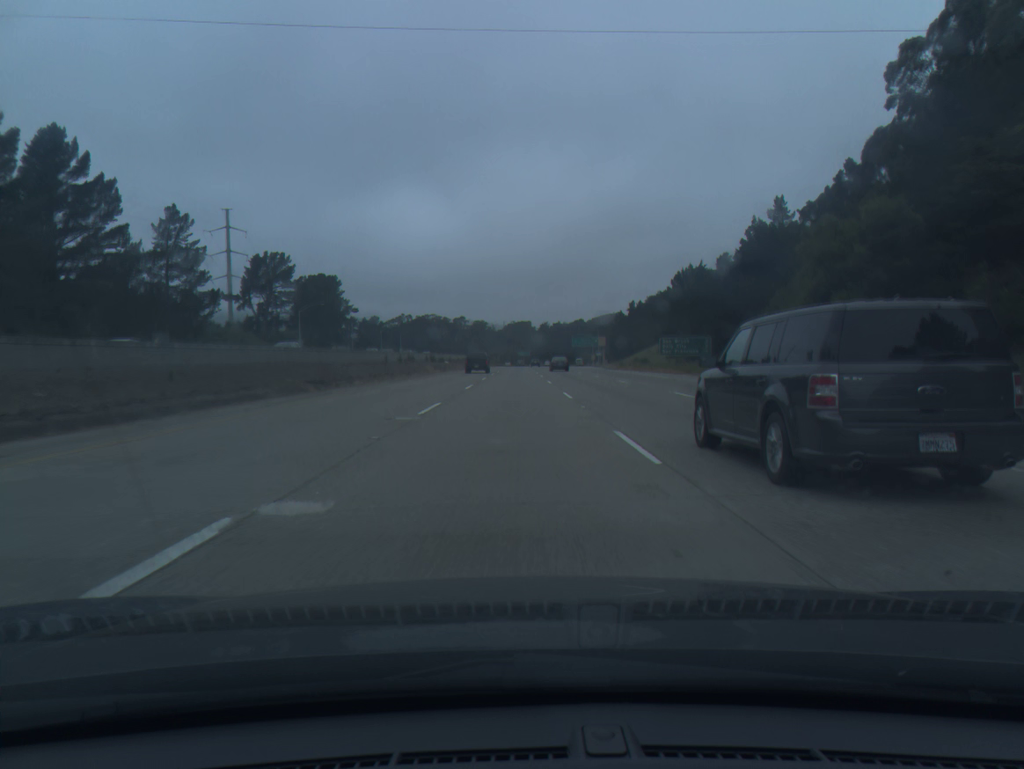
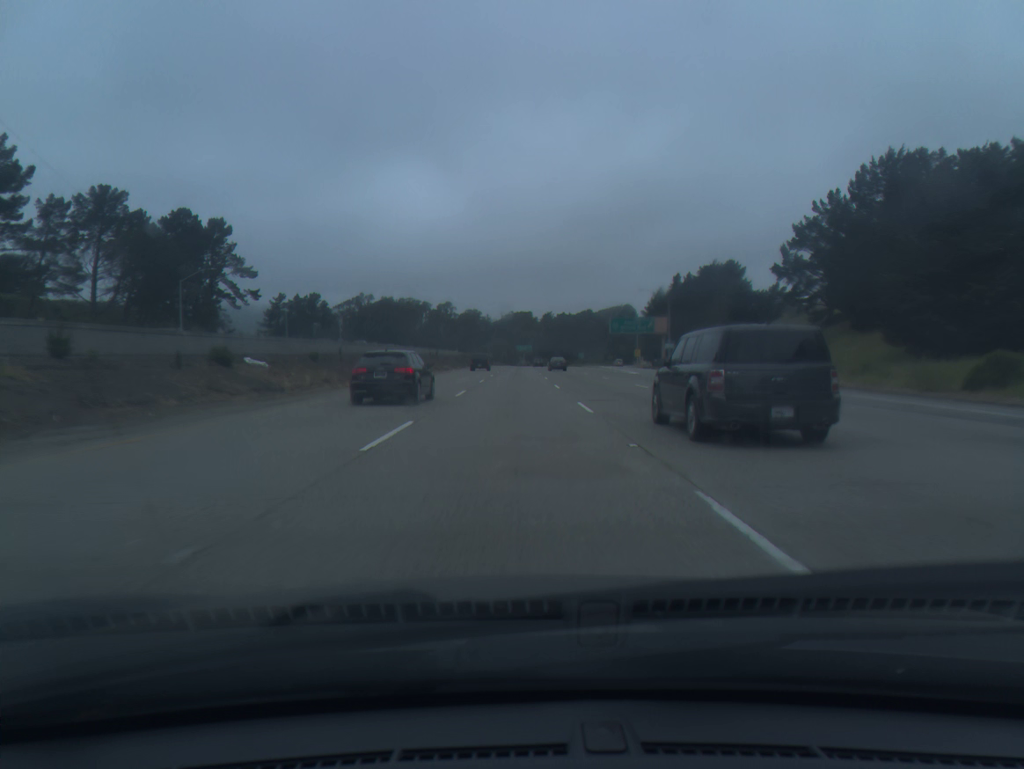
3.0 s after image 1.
(-0.1, +93.8) m; 0°
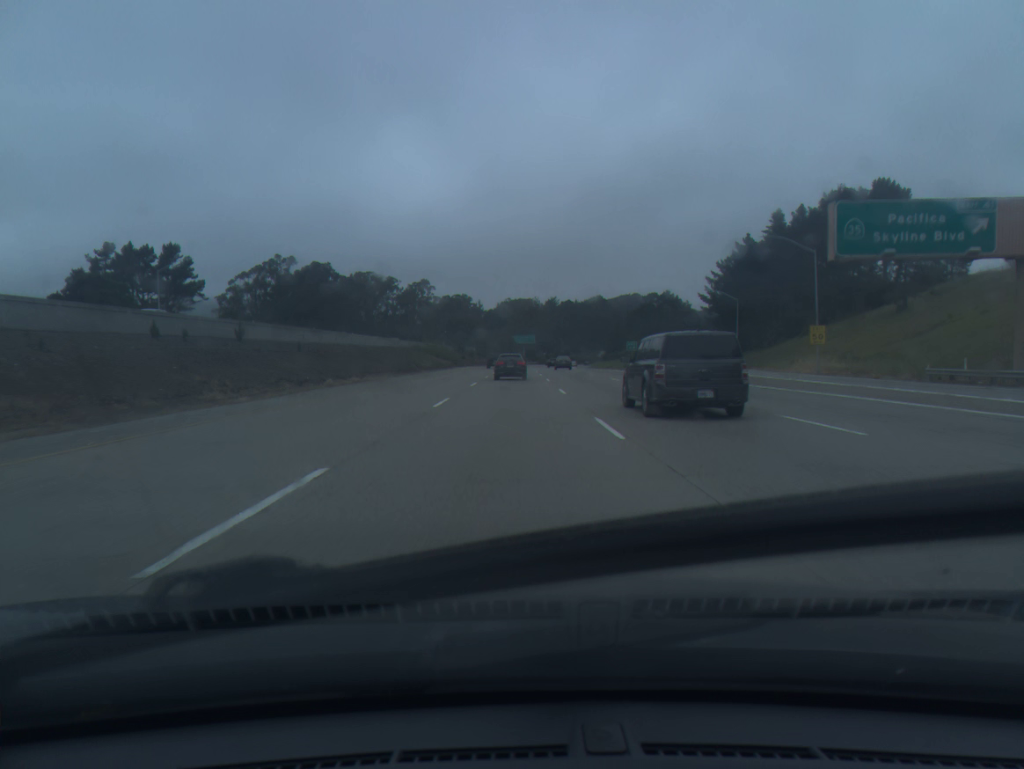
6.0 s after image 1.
(+0.2, +93.6) m; 0°
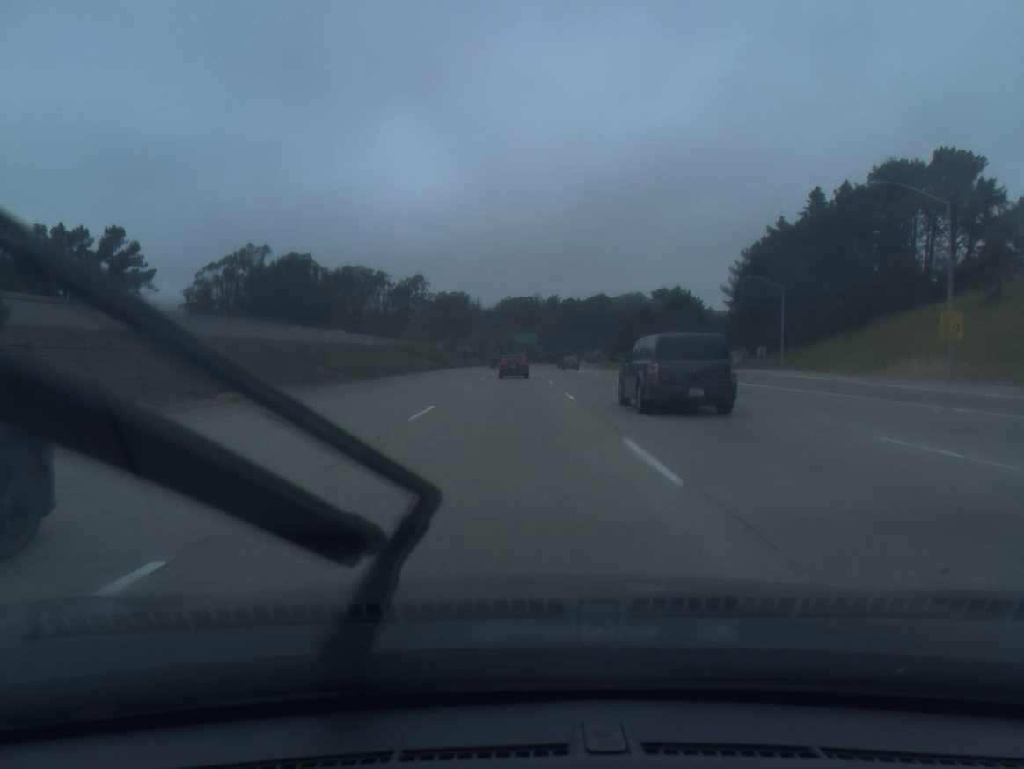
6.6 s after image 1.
(0.0, +18.7) m; 0°
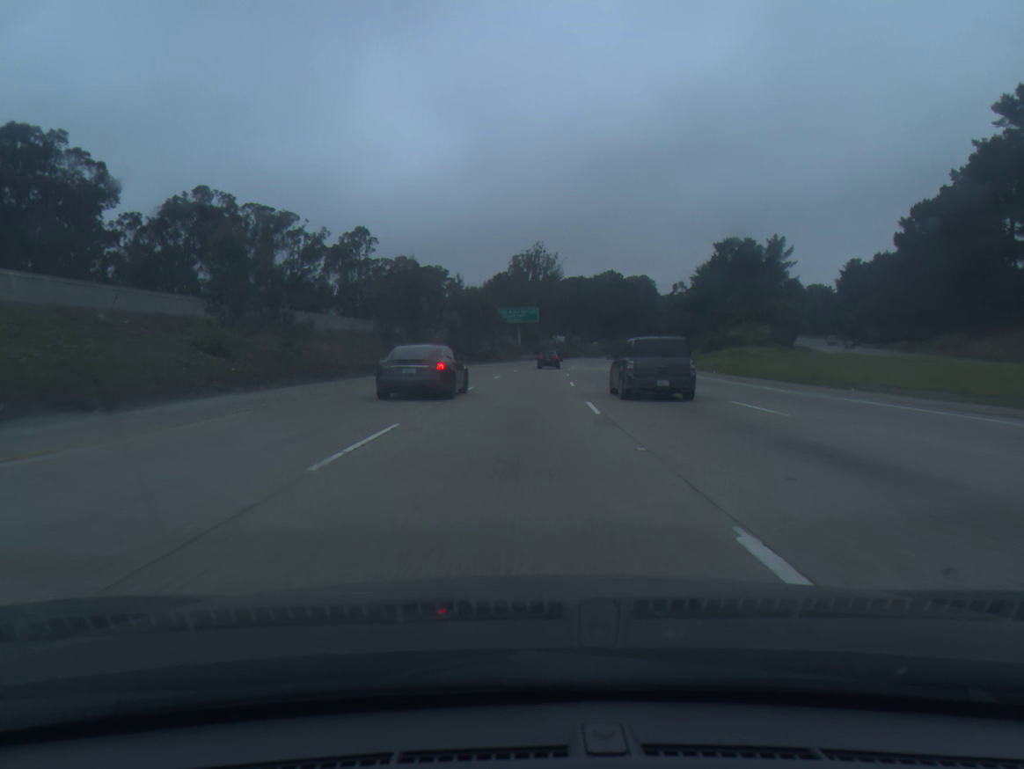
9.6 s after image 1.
(+0.2, +93.7) m; +1°
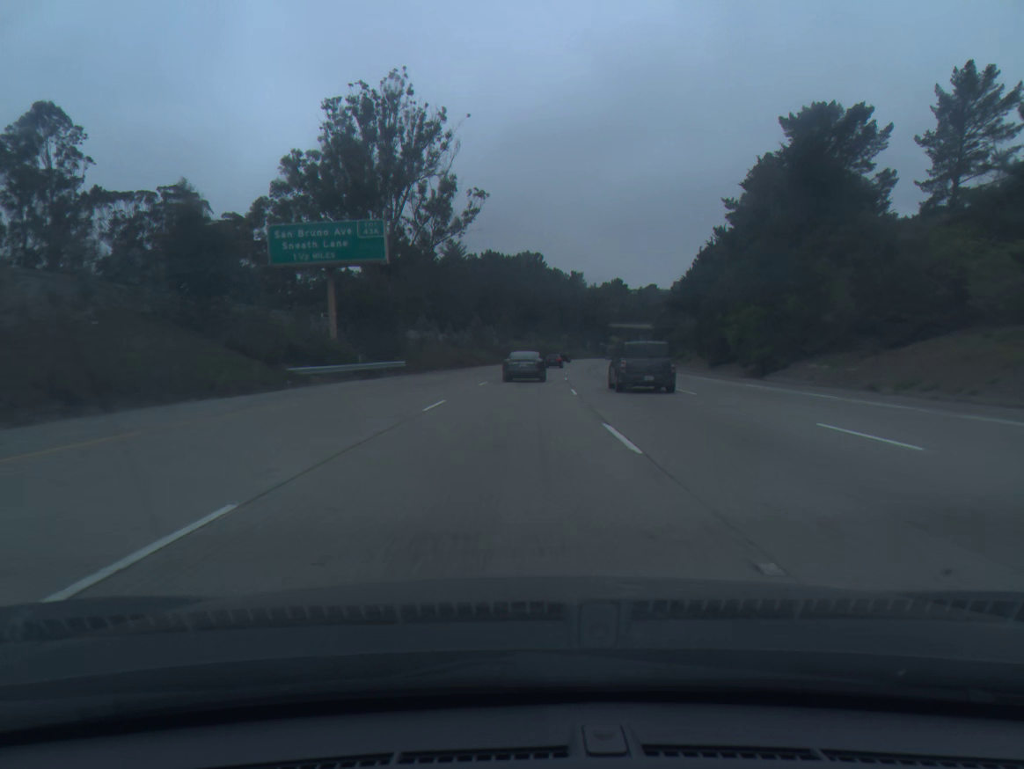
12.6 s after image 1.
(+5.2, +93.8) m; +7°
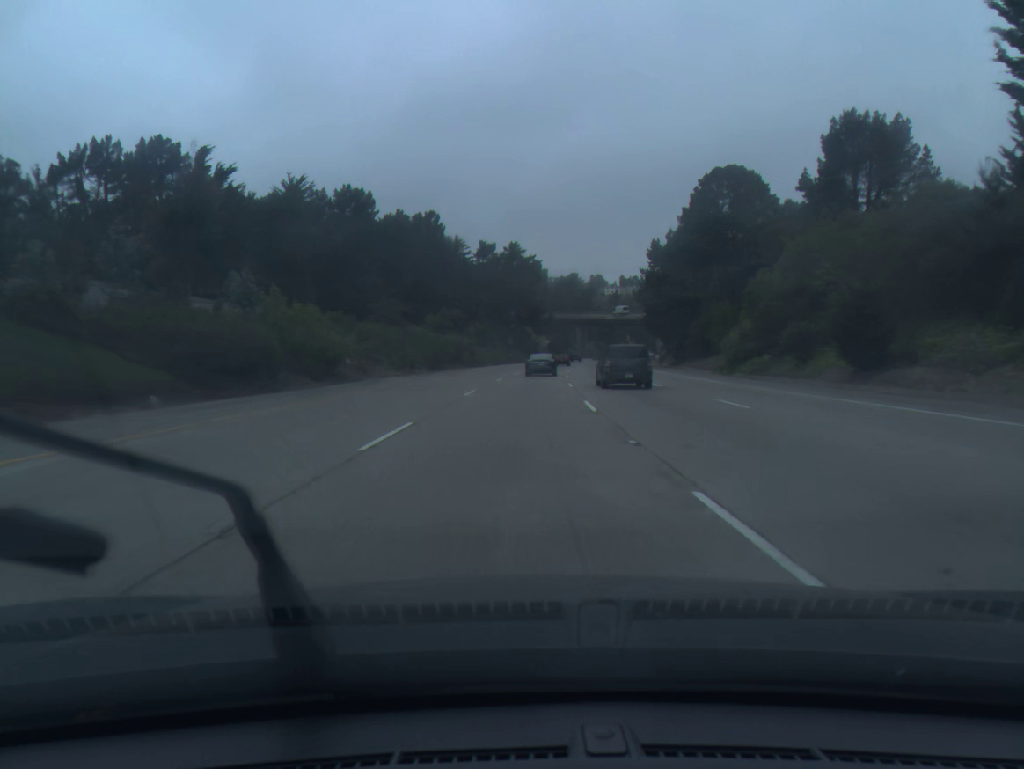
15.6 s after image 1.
(+5.0, +94.2) m; +7°
